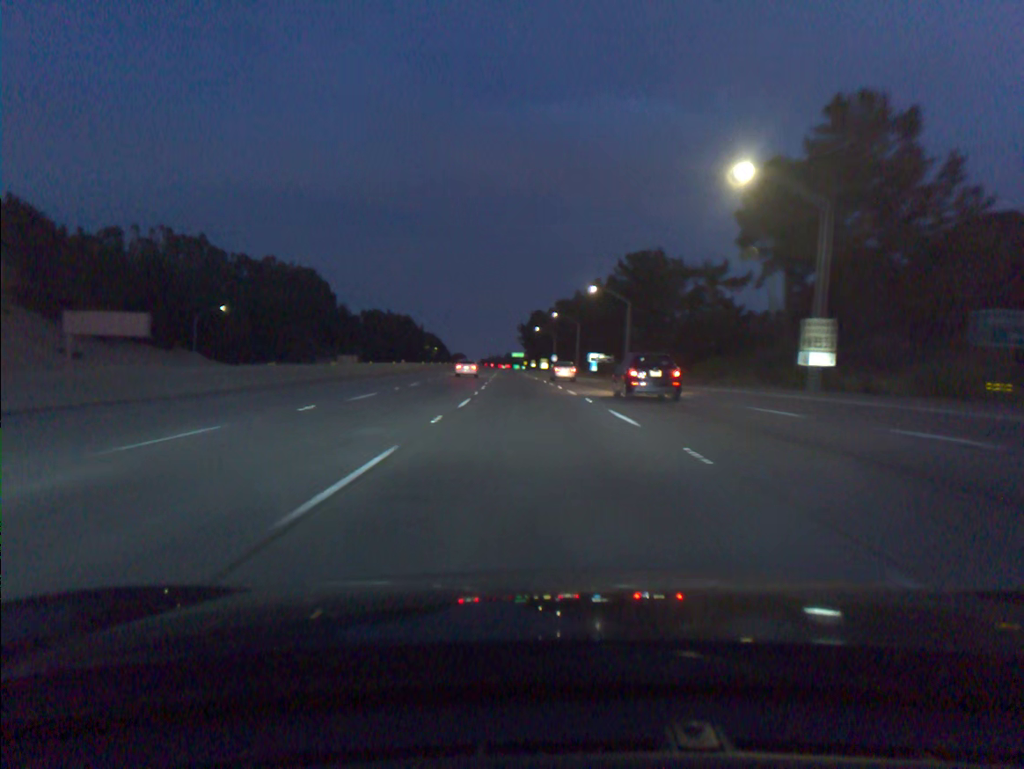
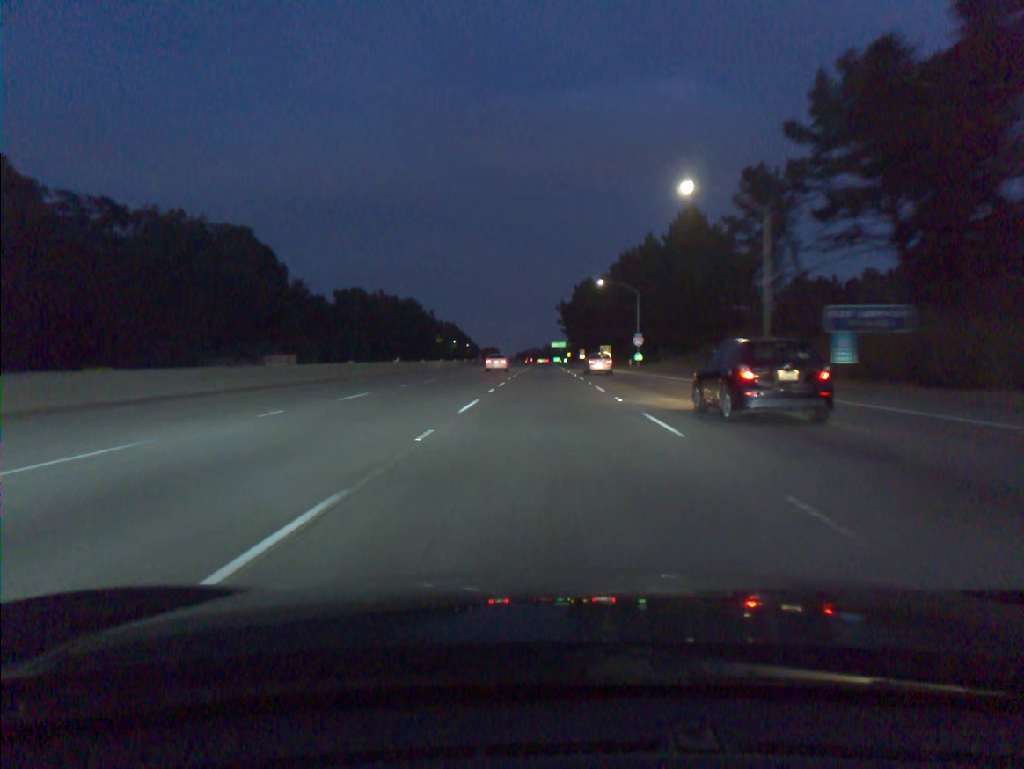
(-3.5, +91.1) m; -3°
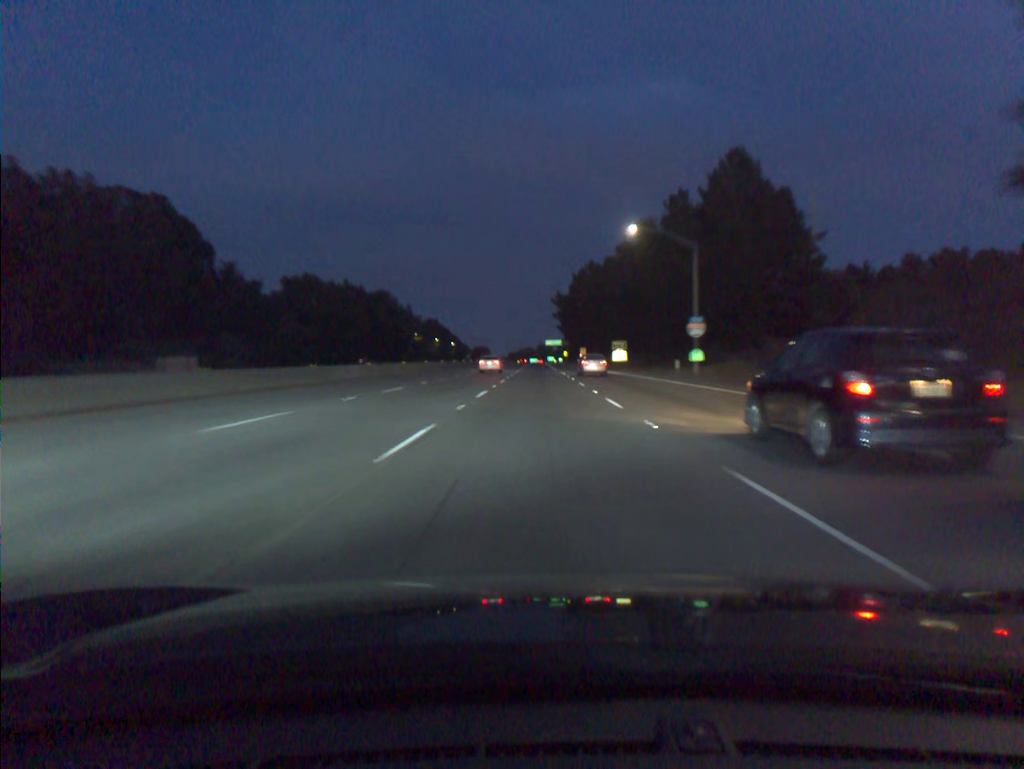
(+0.2, +36.6) m; 0°
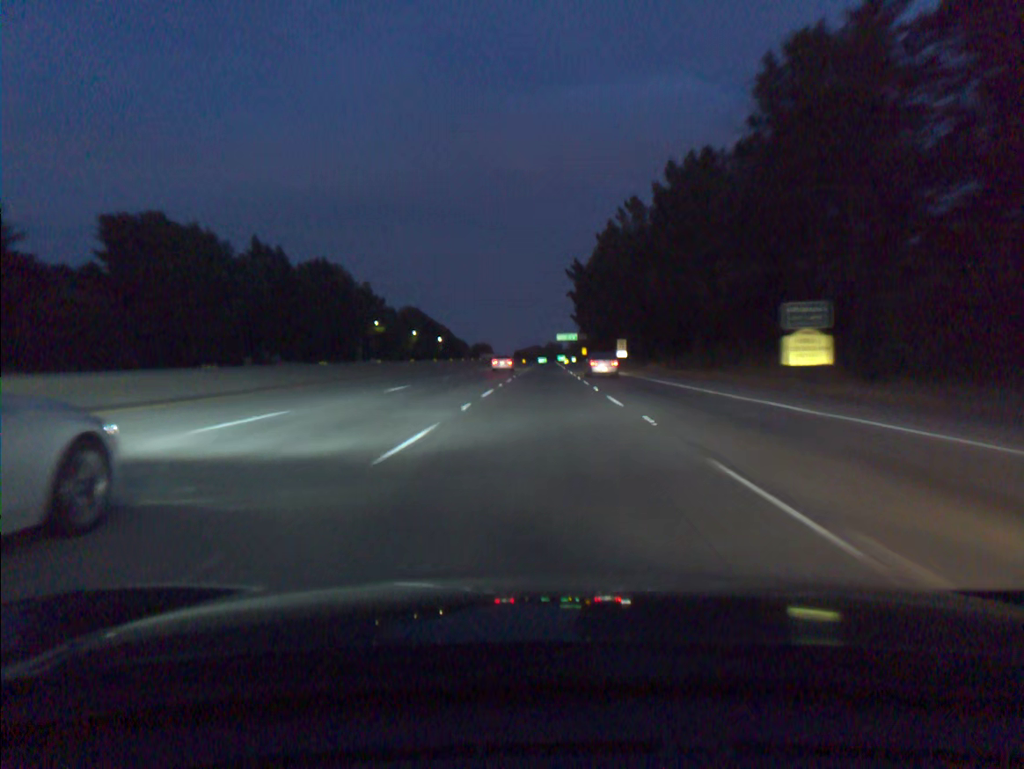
(-0.3, +73.1) m; -1°
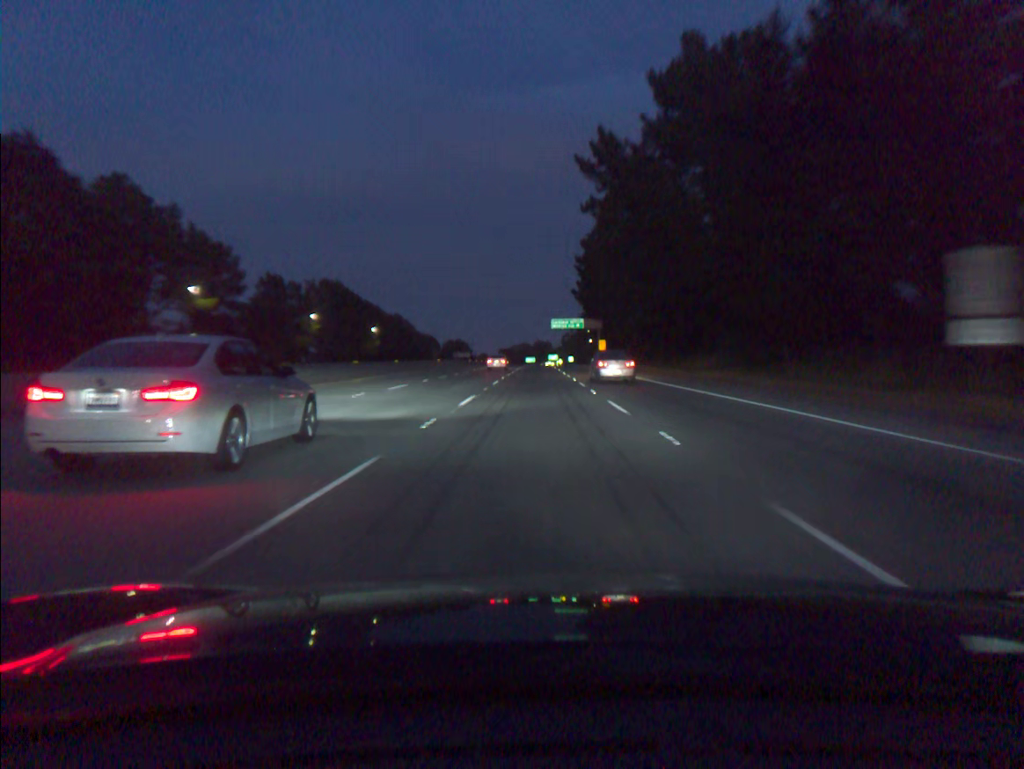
(+0.6, +91.7) m; +1°
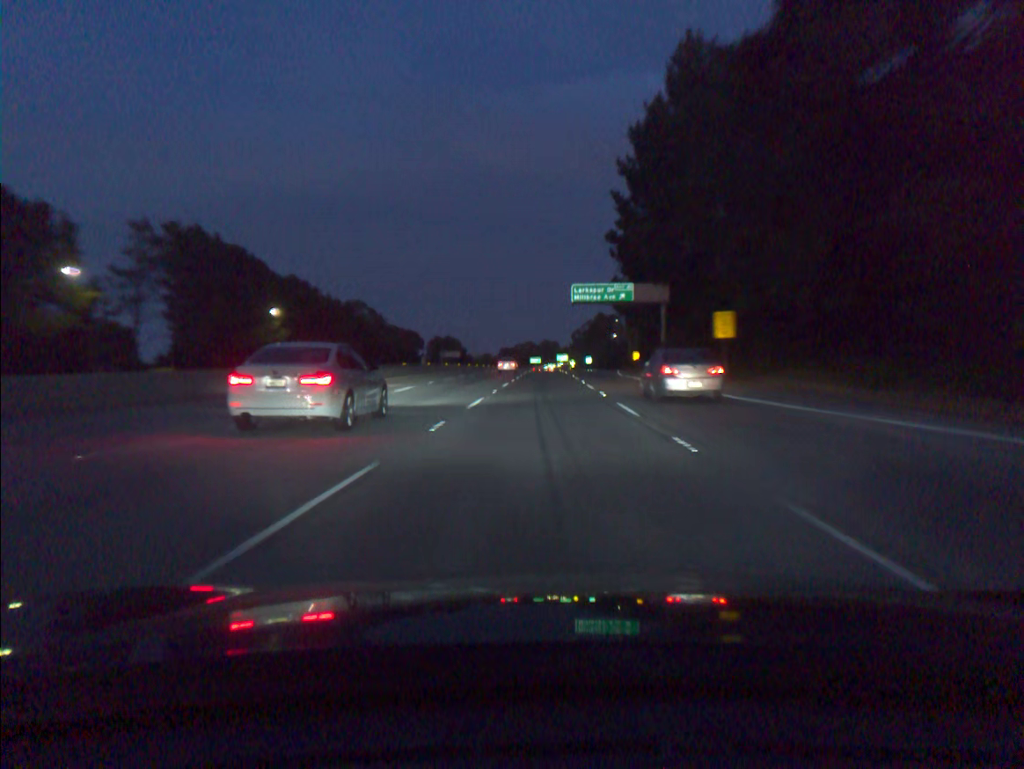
(-0.4, +73.3) m; 0°
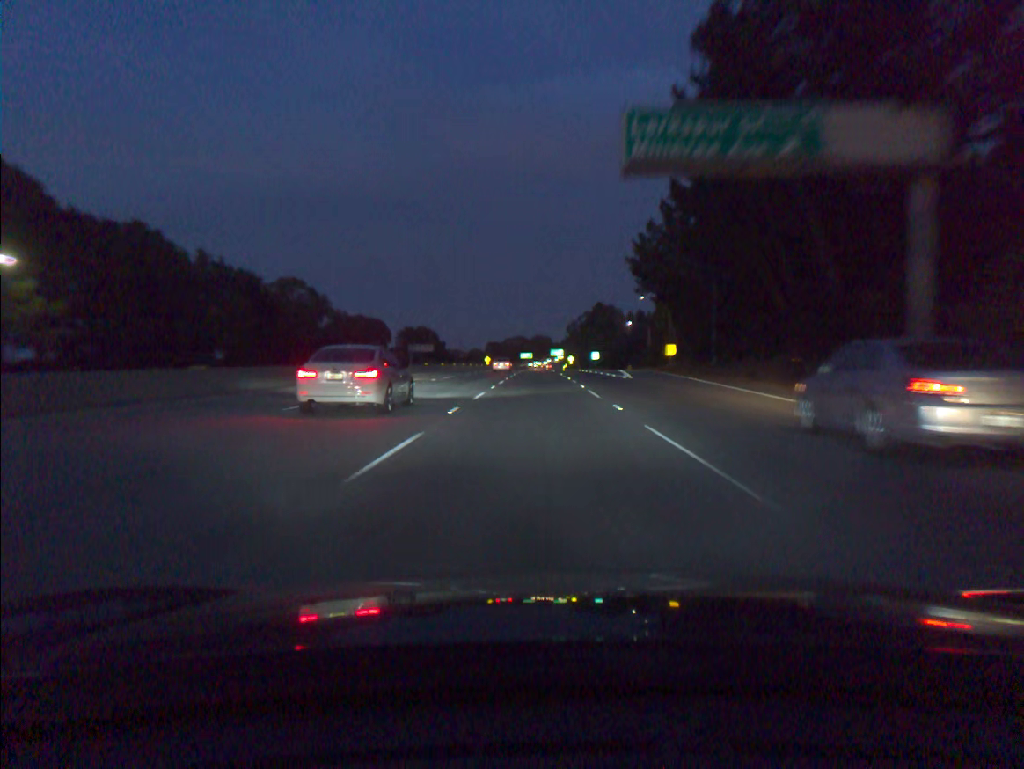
(+0.3, +54.9) m; +1°
